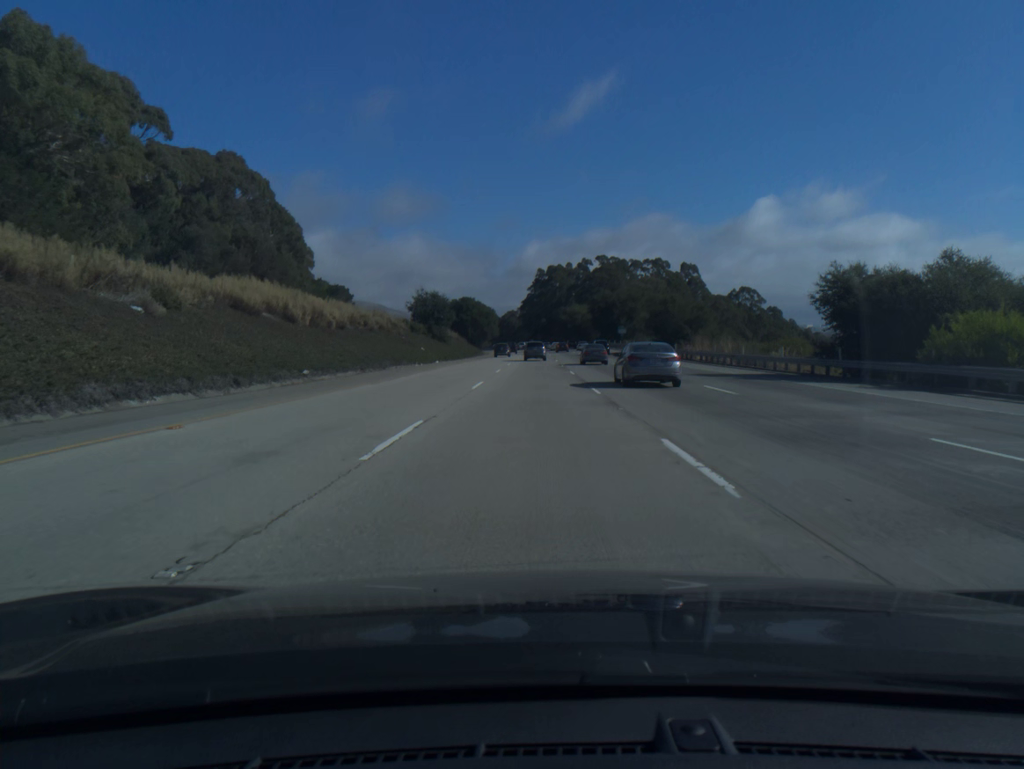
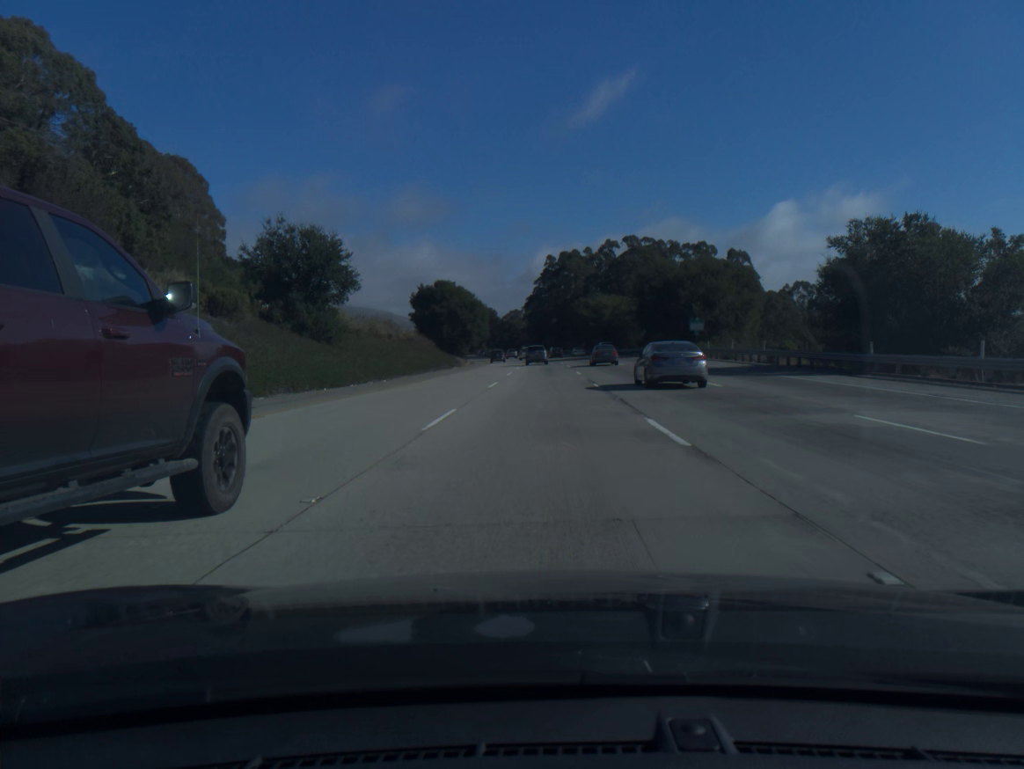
(-0.4, +55.4) m; -1°
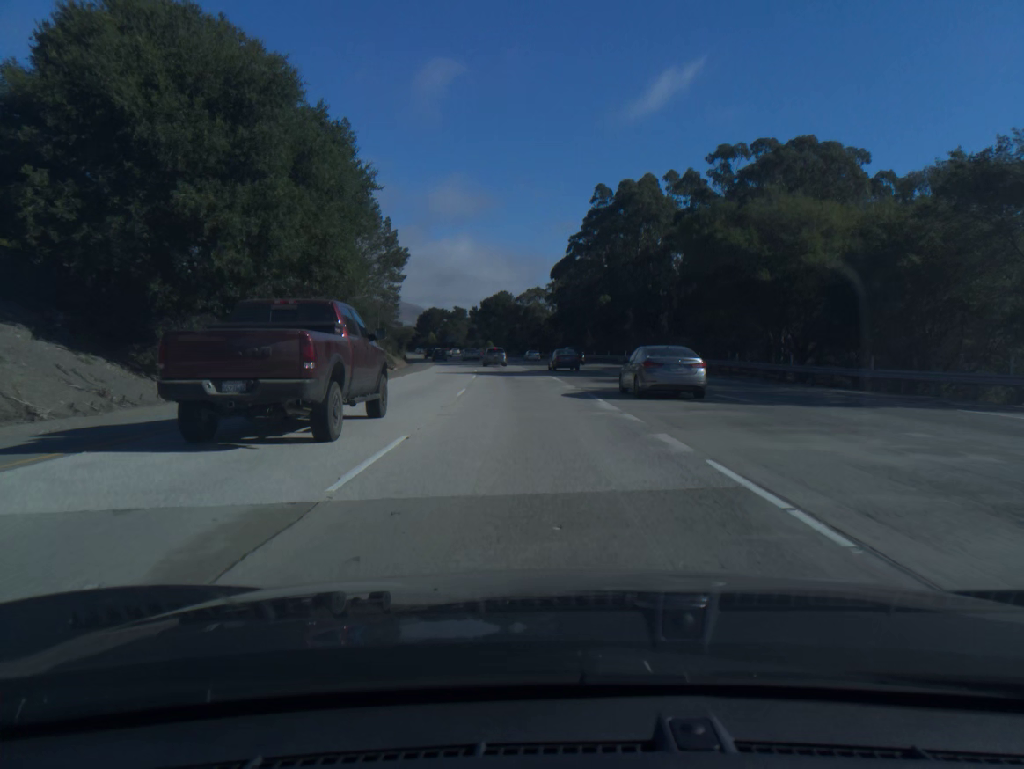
(-0.5, +93.0) m; -2°
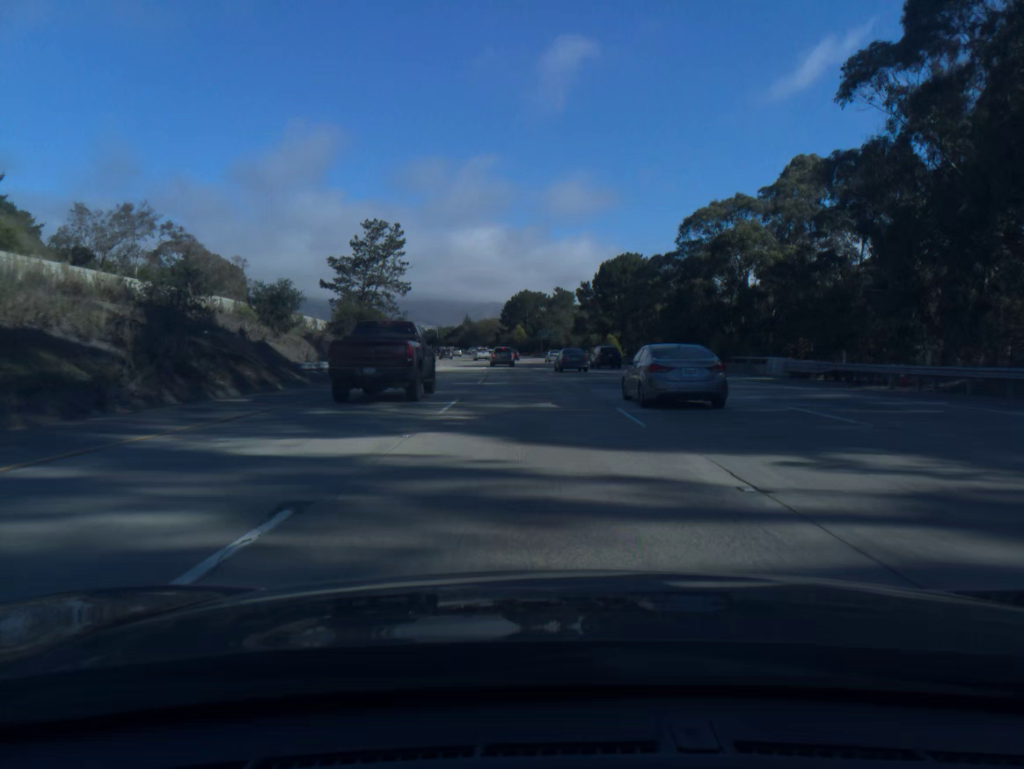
(-6.9, +92.9) m; -8°
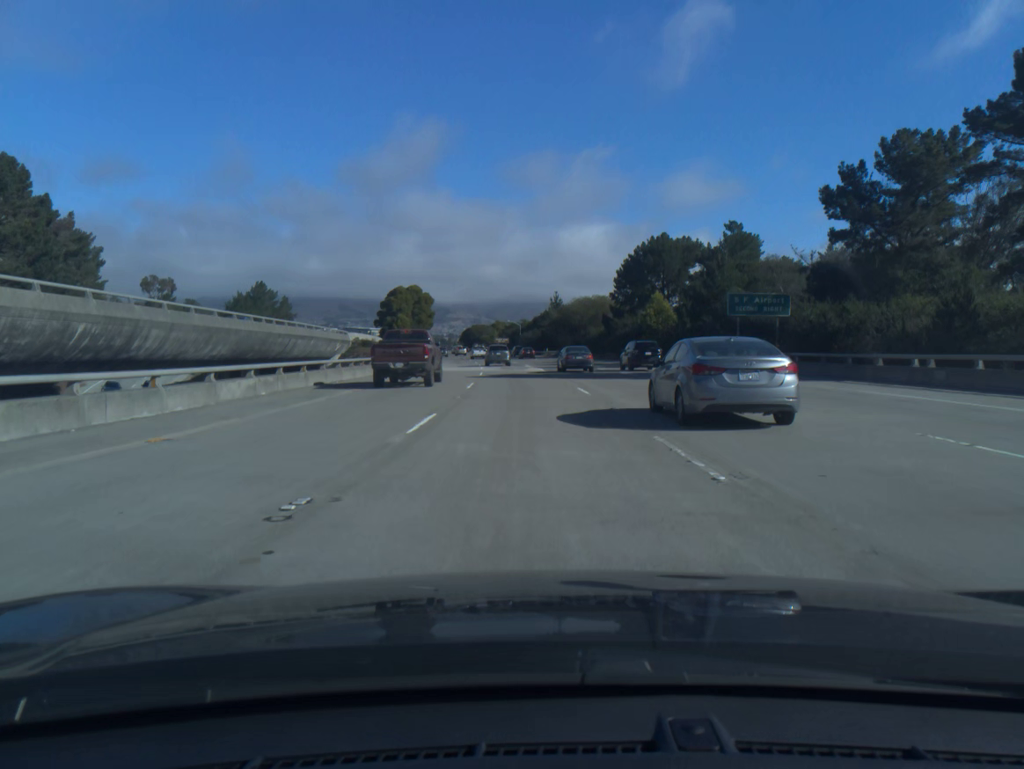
(-5.7, +93.3) m; -7°
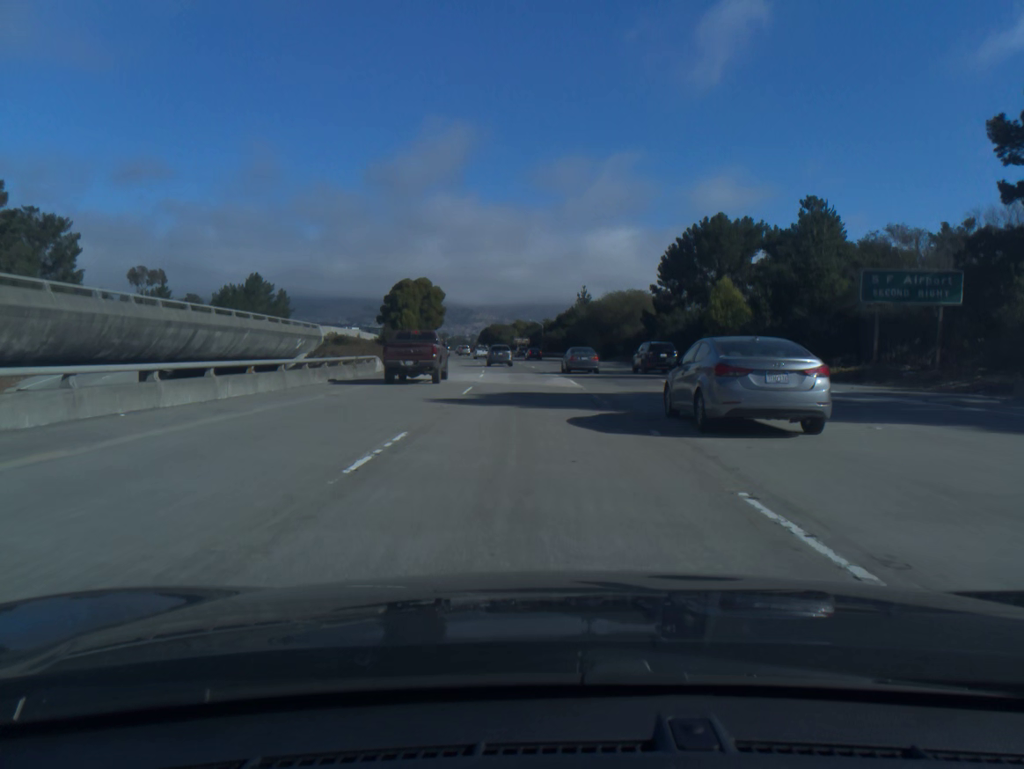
(-0.3, +18.6) m; -2°
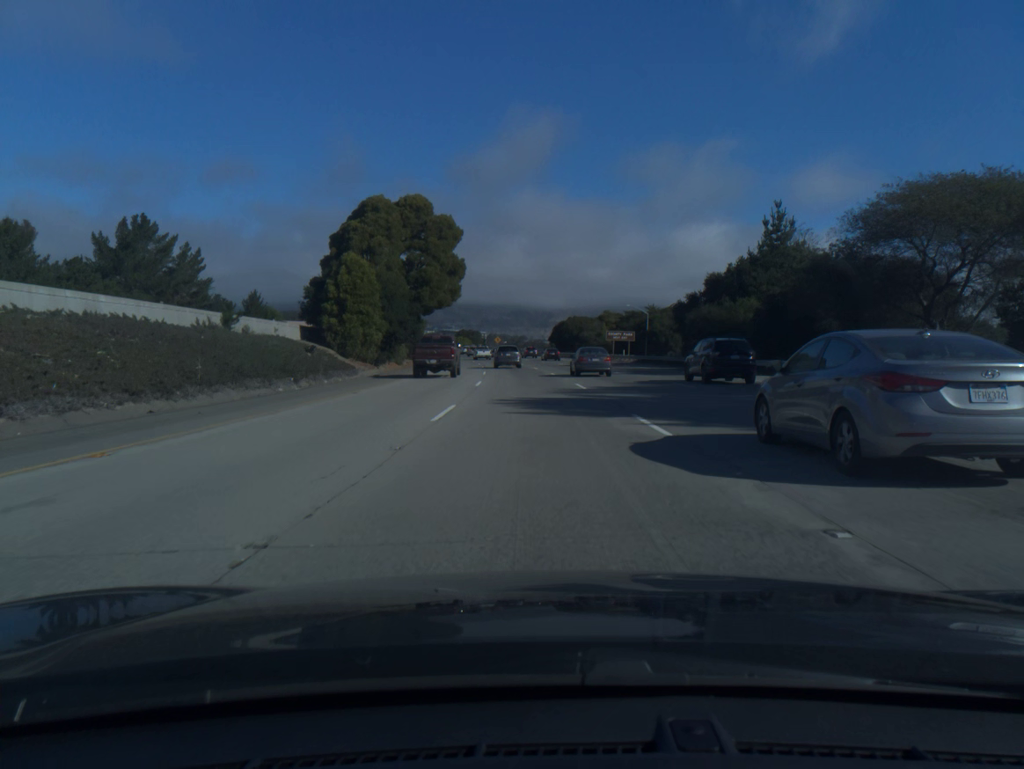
(-3.8, +74.2) m; -6°
